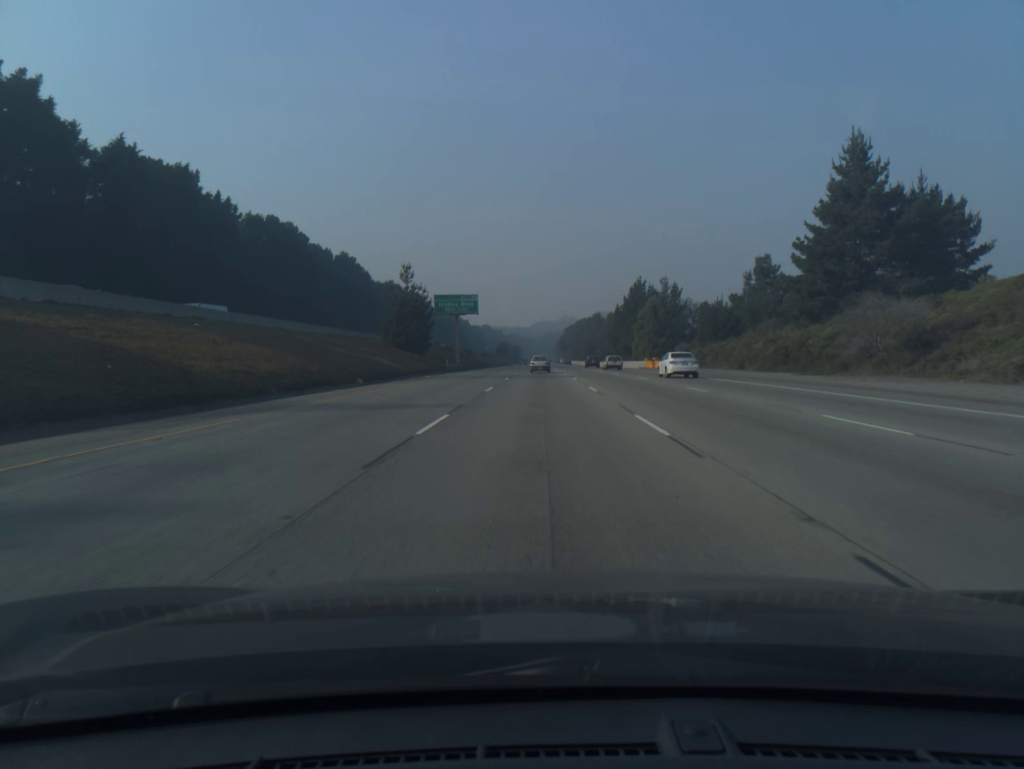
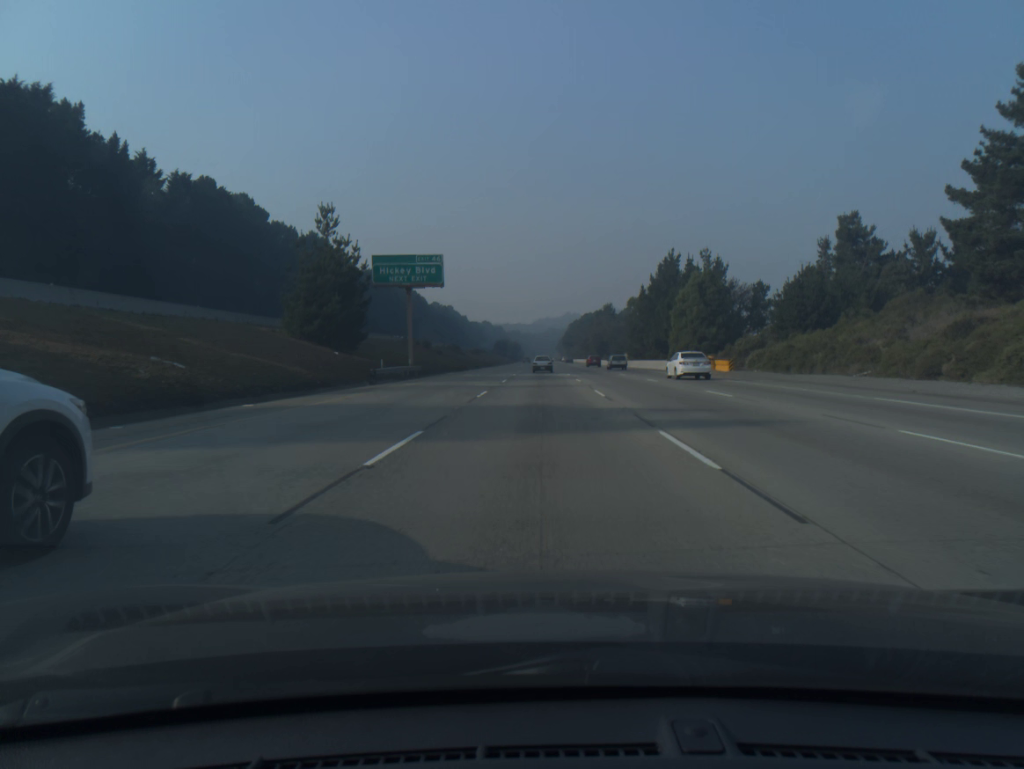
(0.0, +32.6) m; 0°
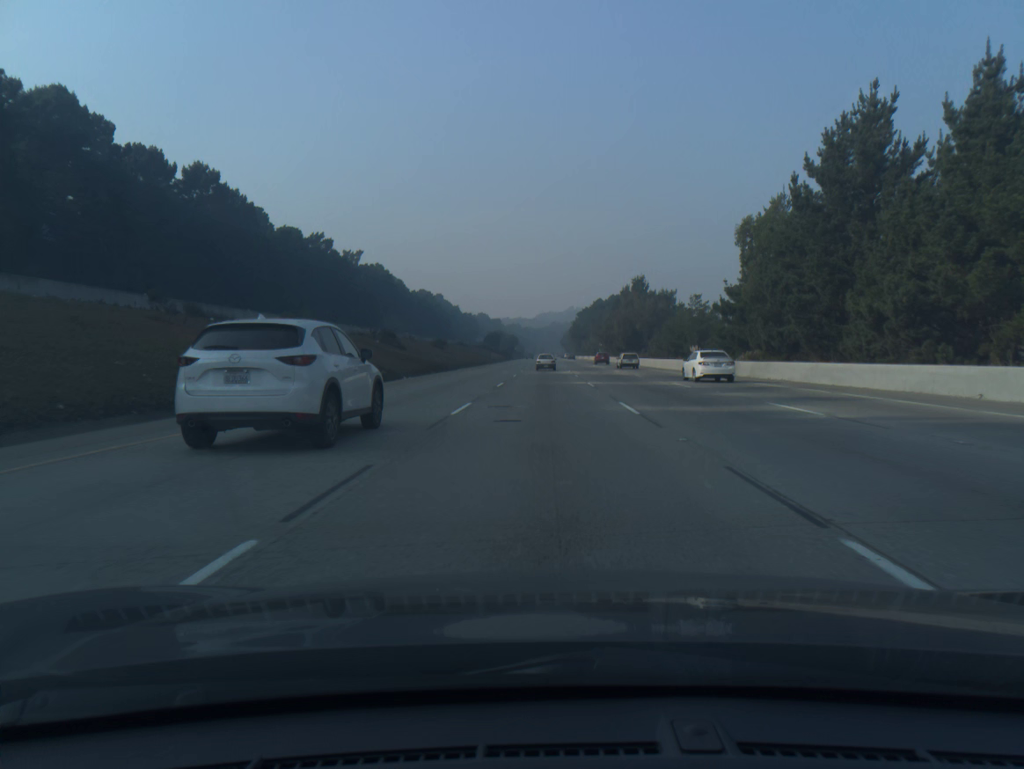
(-0.2, +65.7) m; 0°
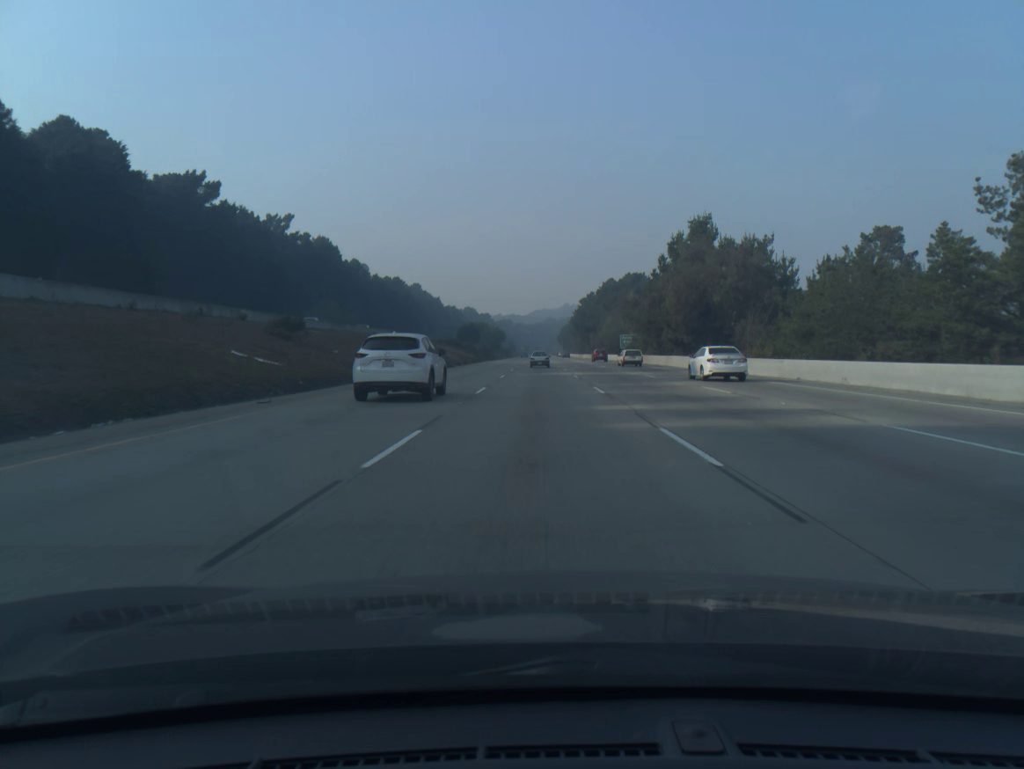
(+0.2, +66.0) m; 0°
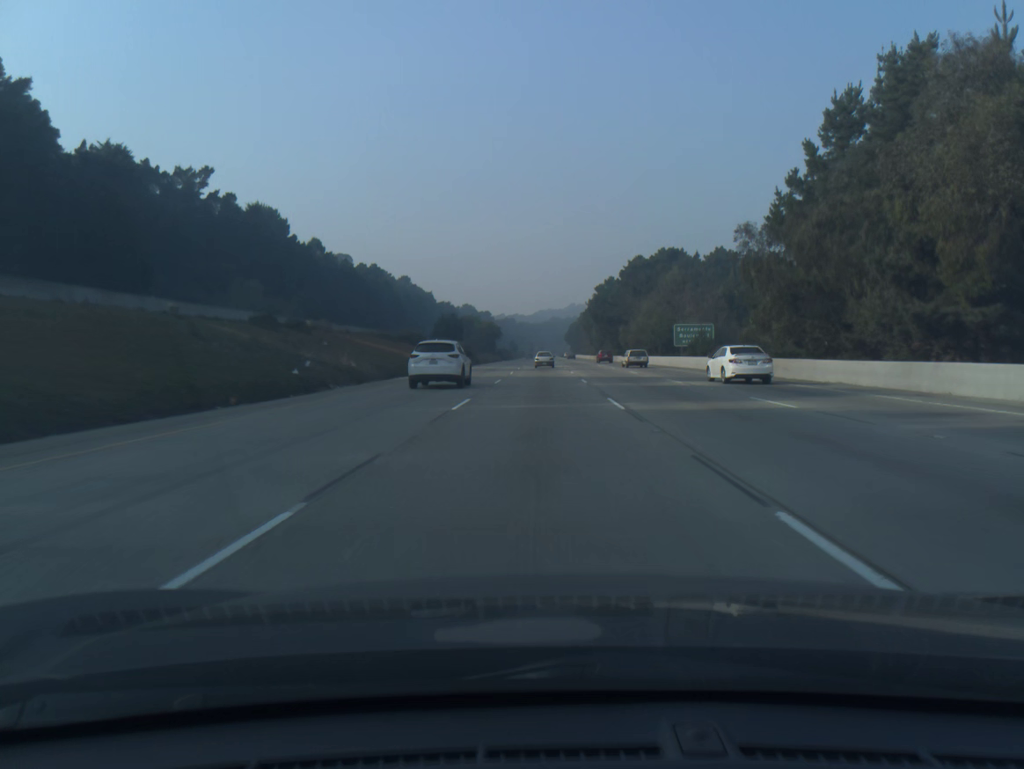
(-0.1, +49.8) m; 0°
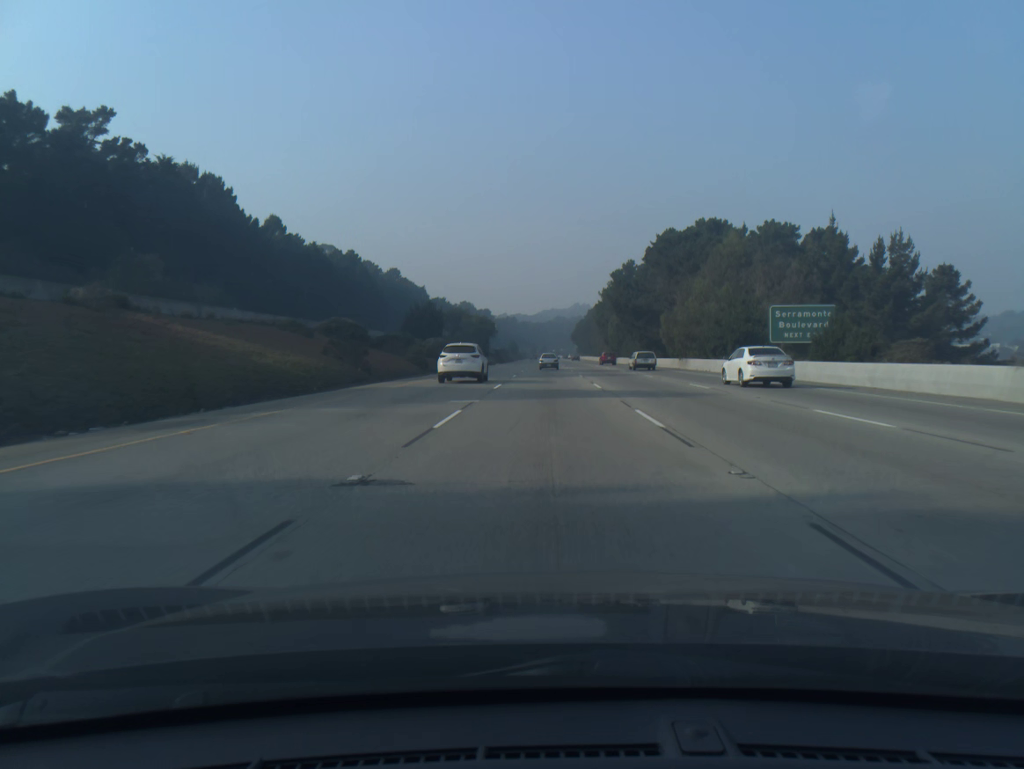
(-0.1, +33.3) m; 0°
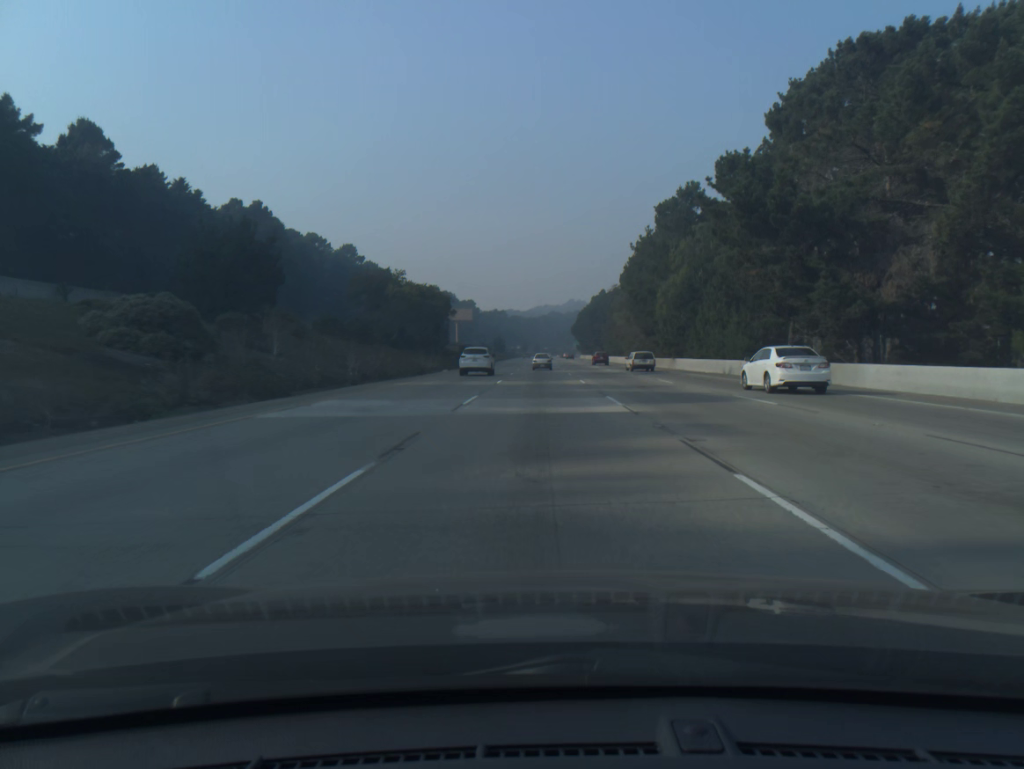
(+0.3, +66.8) m; 0°
